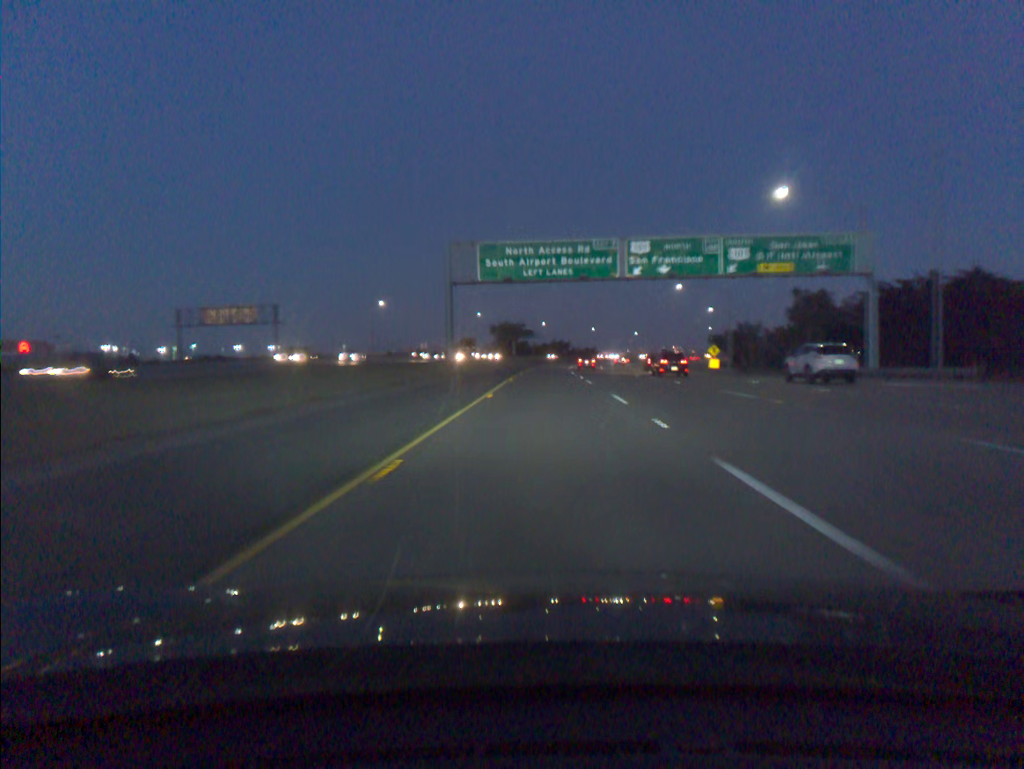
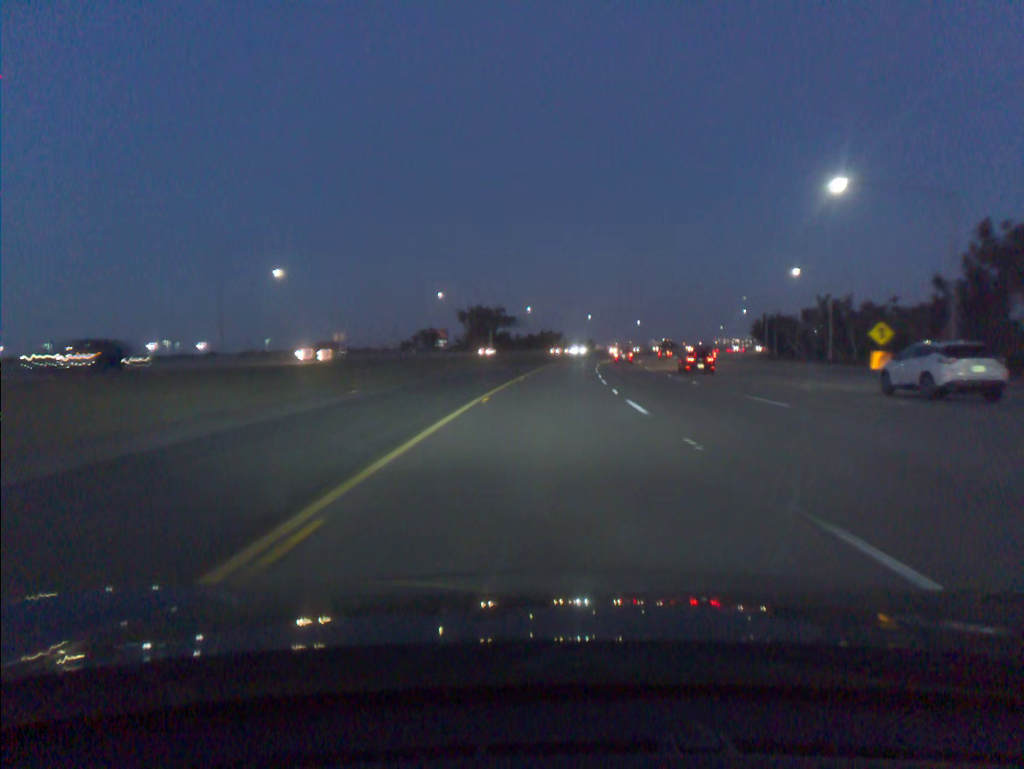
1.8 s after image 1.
(+0.3, +61.2) m; +1°
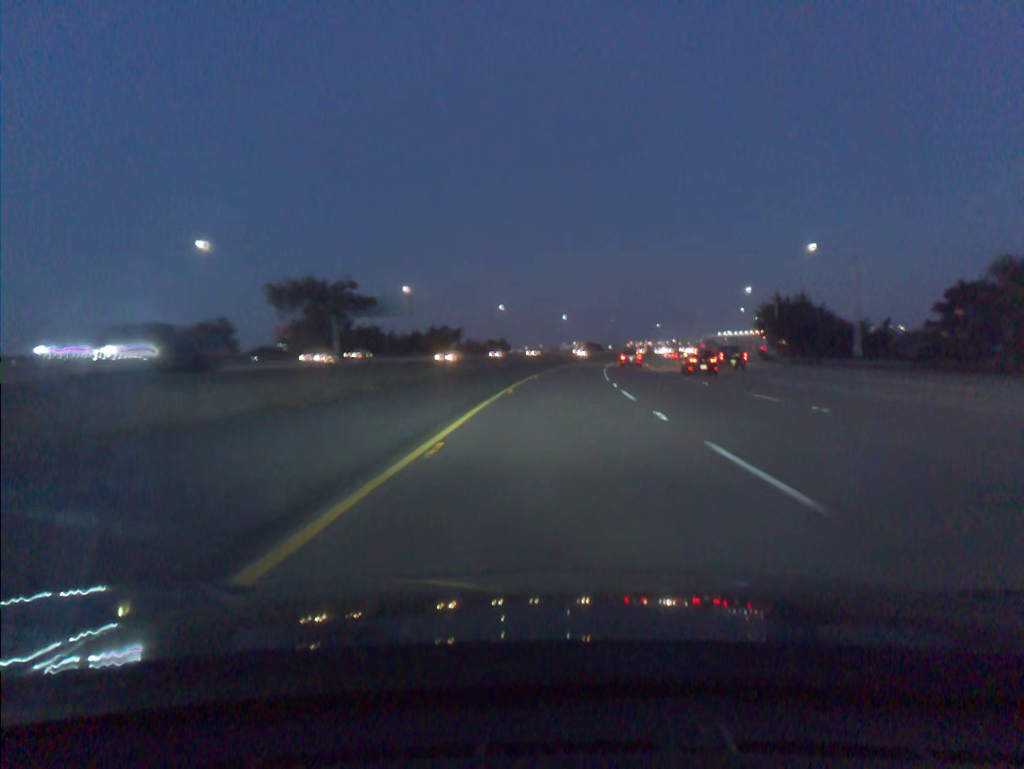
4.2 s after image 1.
(+4.0, +81.8) m; +6°
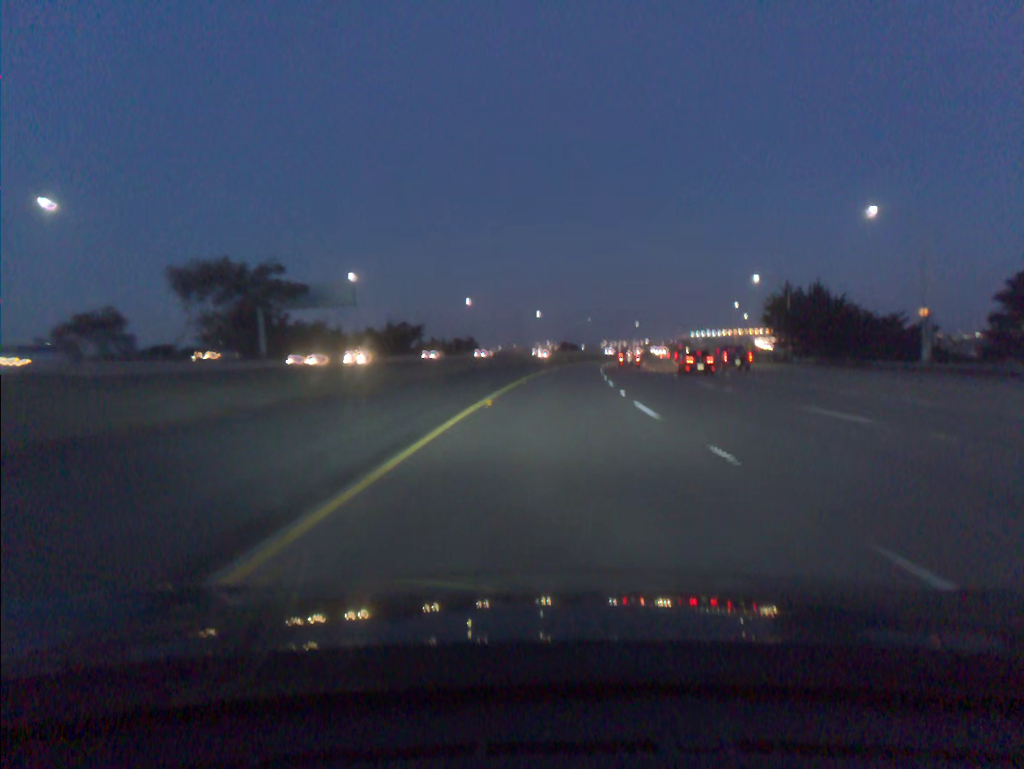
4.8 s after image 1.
(+0.3, +20.5) m; +2°
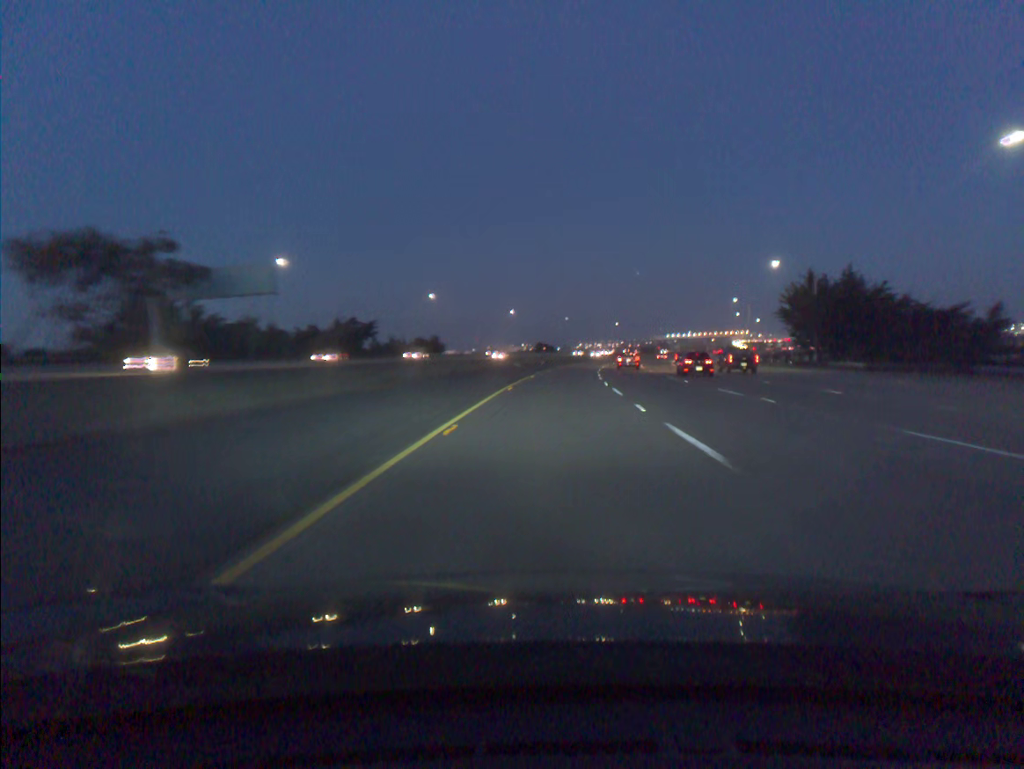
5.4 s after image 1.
(+0.3, +20.5) m; +2°
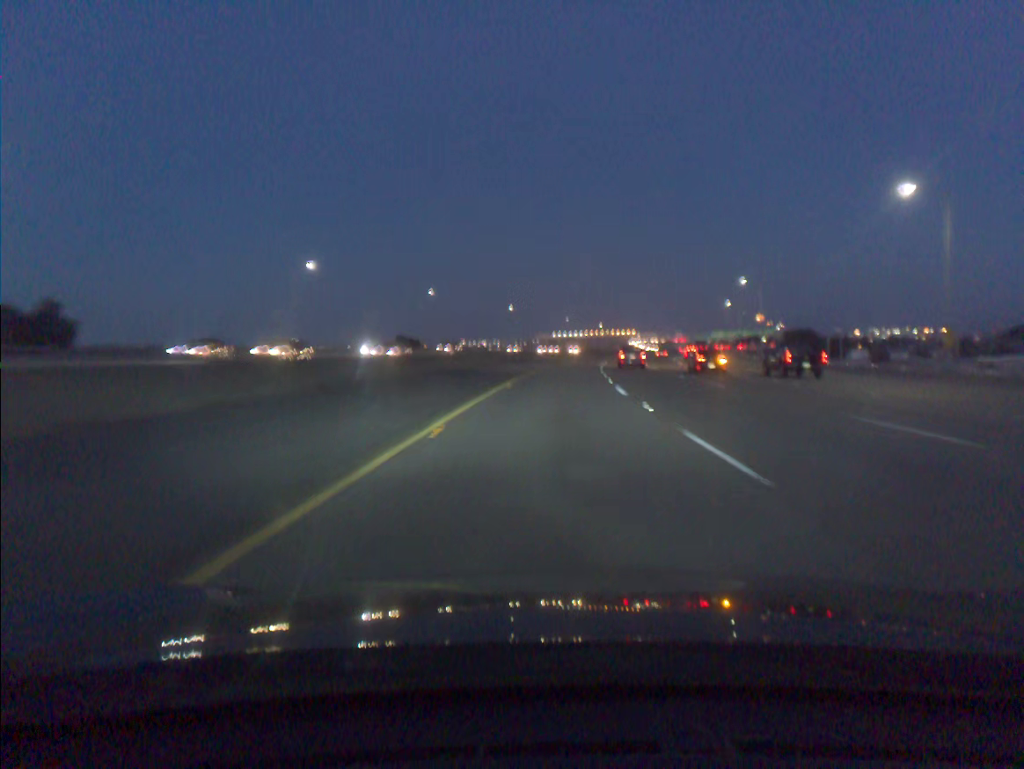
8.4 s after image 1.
(+7.3, +102.2) m; +8°
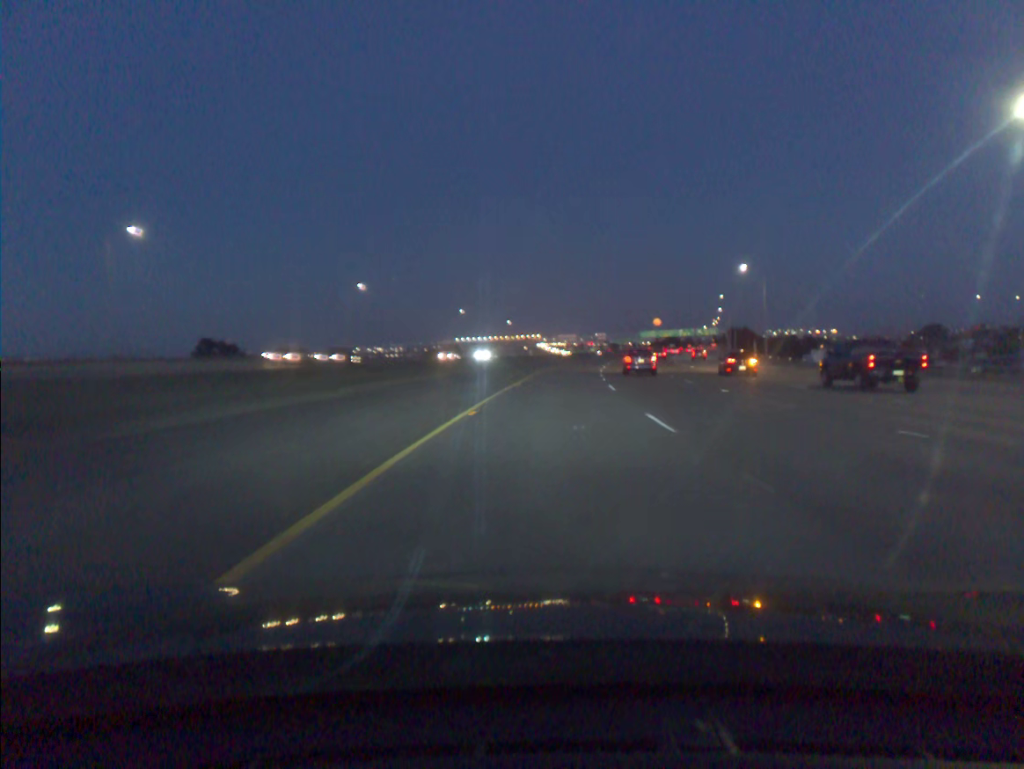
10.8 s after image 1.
(+5.1, +81.9) m; +7°
